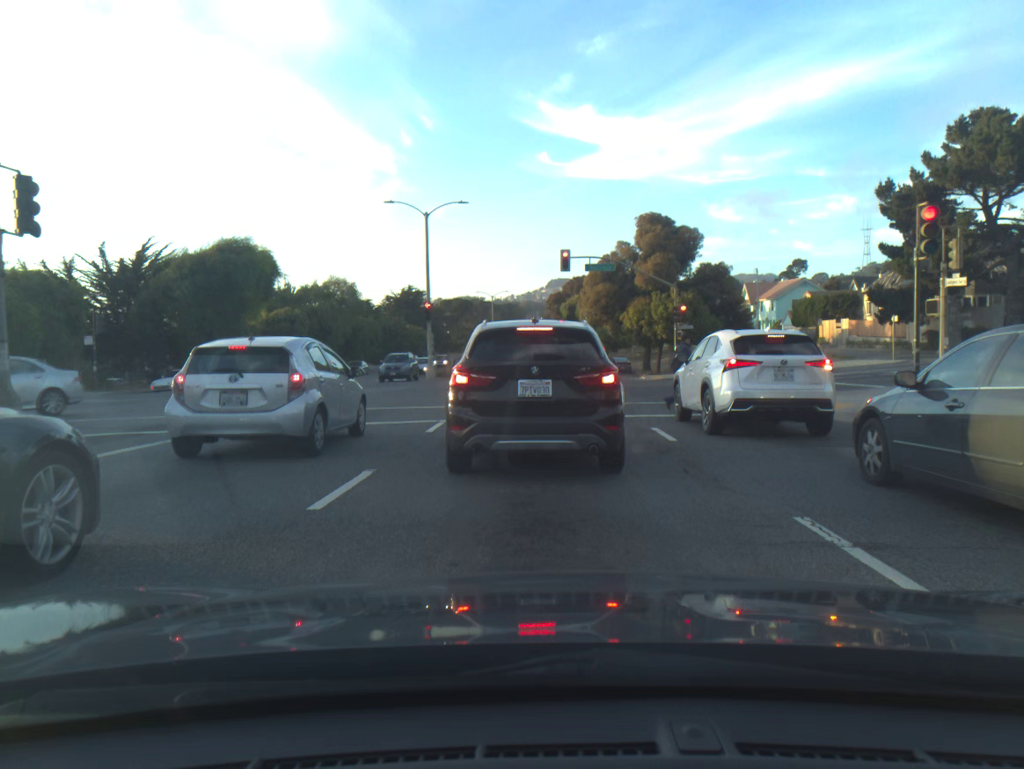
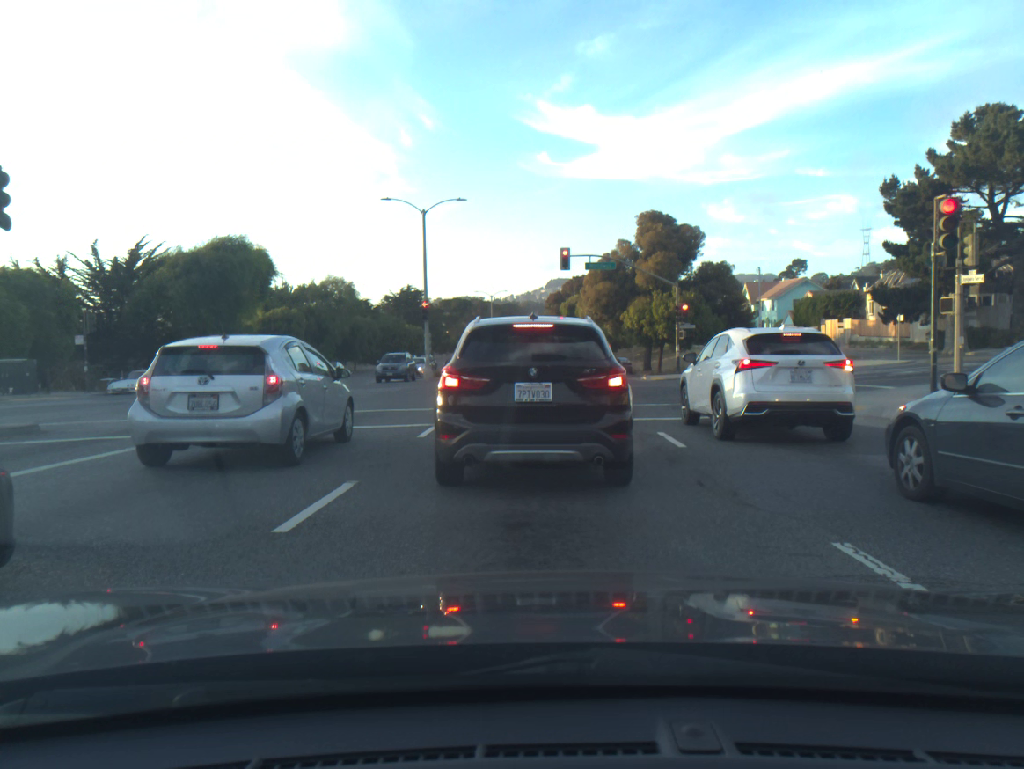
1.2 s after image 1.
(0.0, +0.8) m; 0°
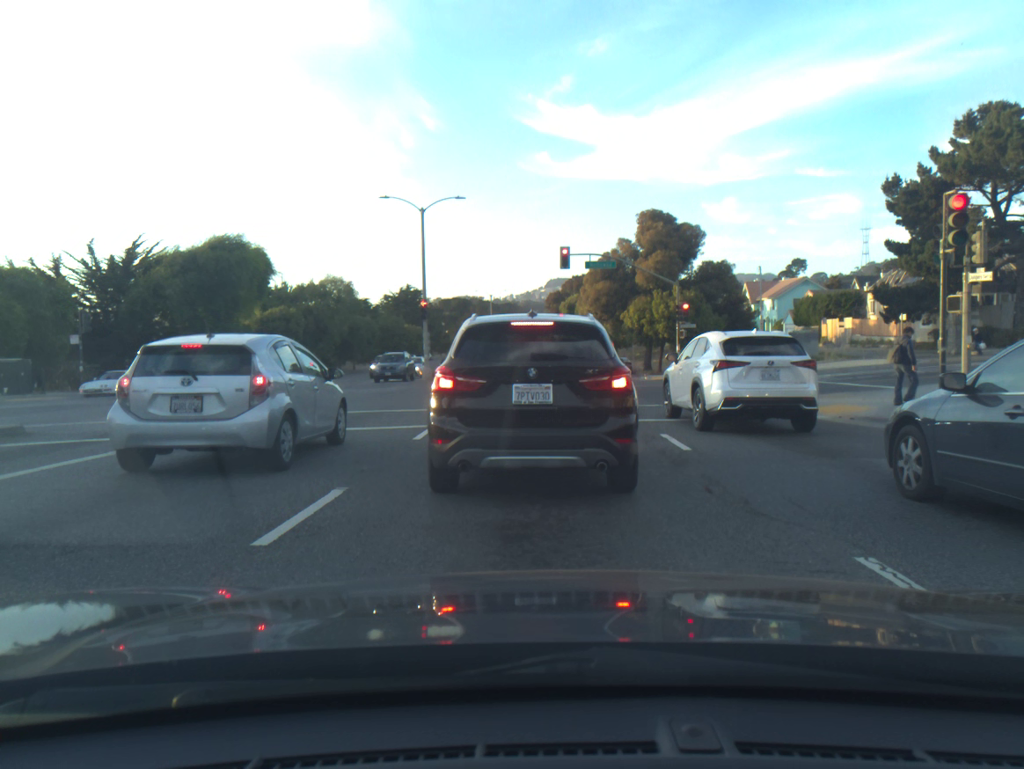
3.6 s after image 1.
(0.0, +0.4) m; 0°
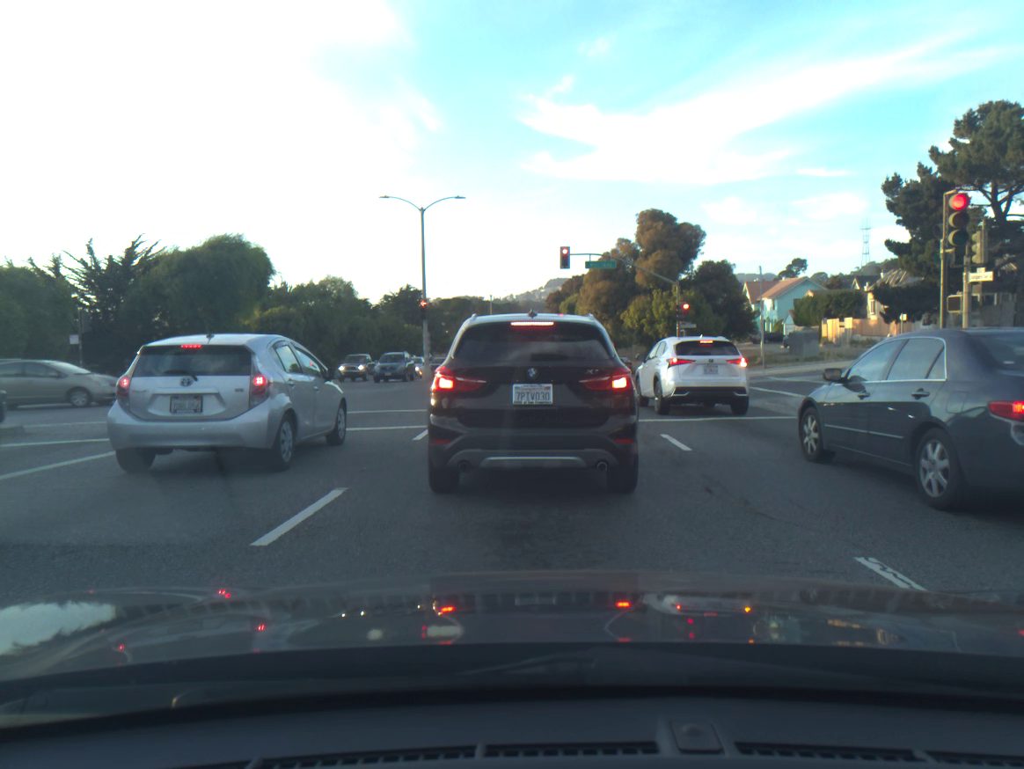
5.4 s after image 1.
(0.0, 0.0) m; 0°
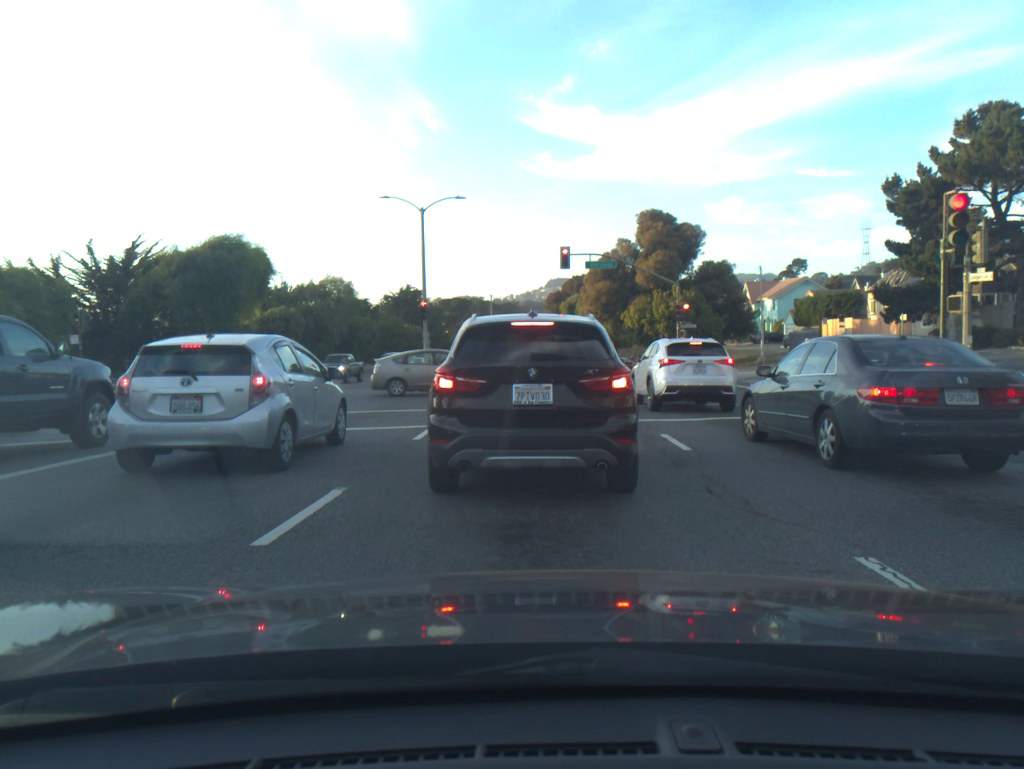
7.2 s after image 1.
(0.0, 0.0) m; 0°
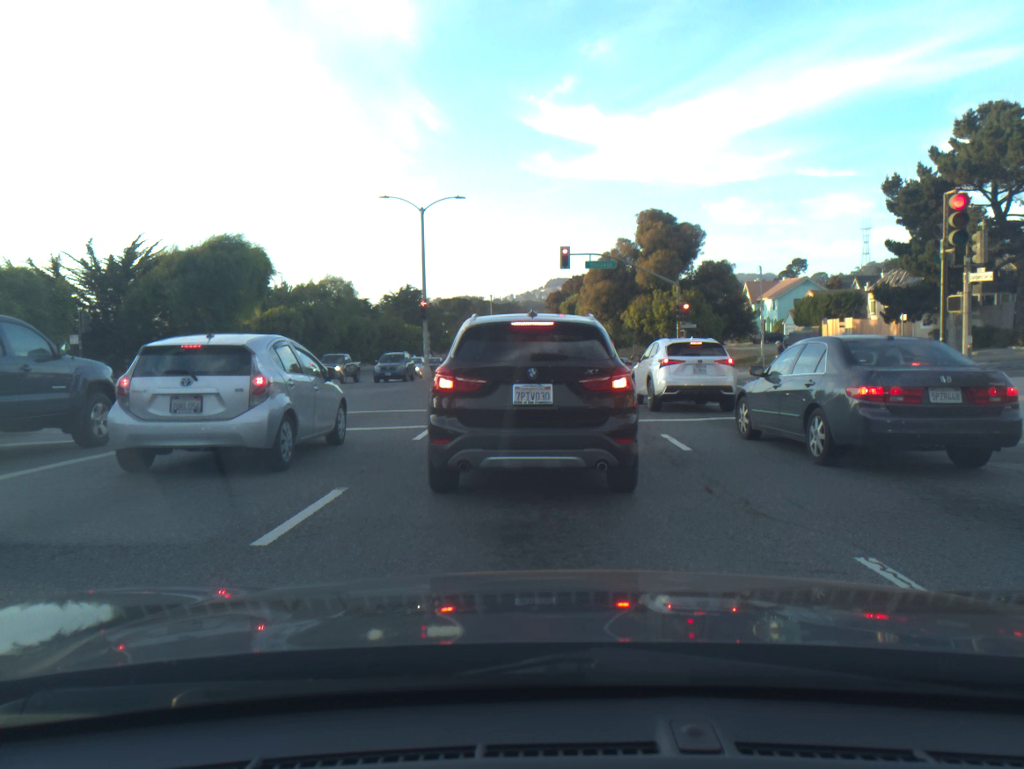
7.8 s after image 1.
(0.0, 0.0) m; 0°
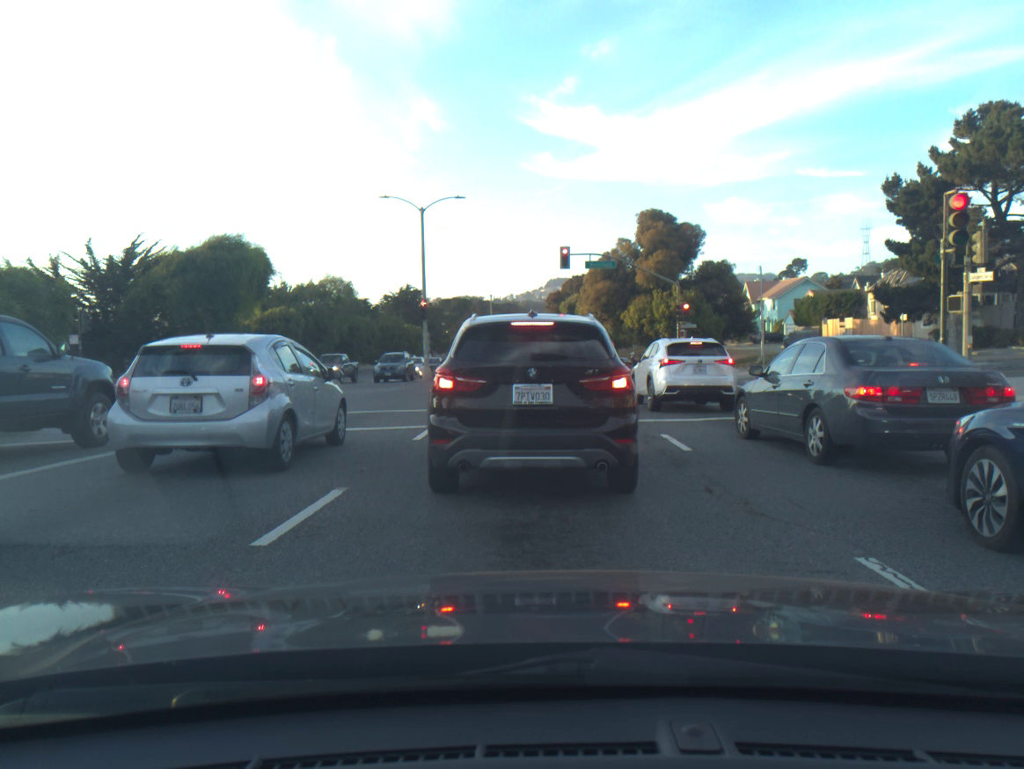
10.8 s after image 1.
(0.0, 0.0) m; 0°
